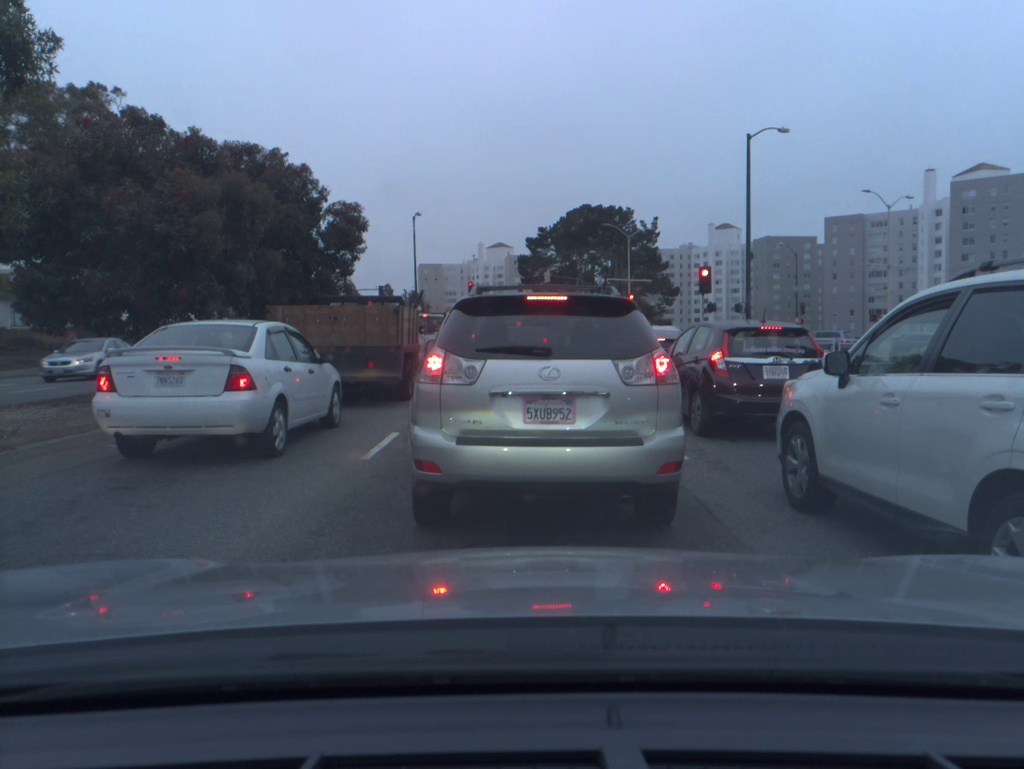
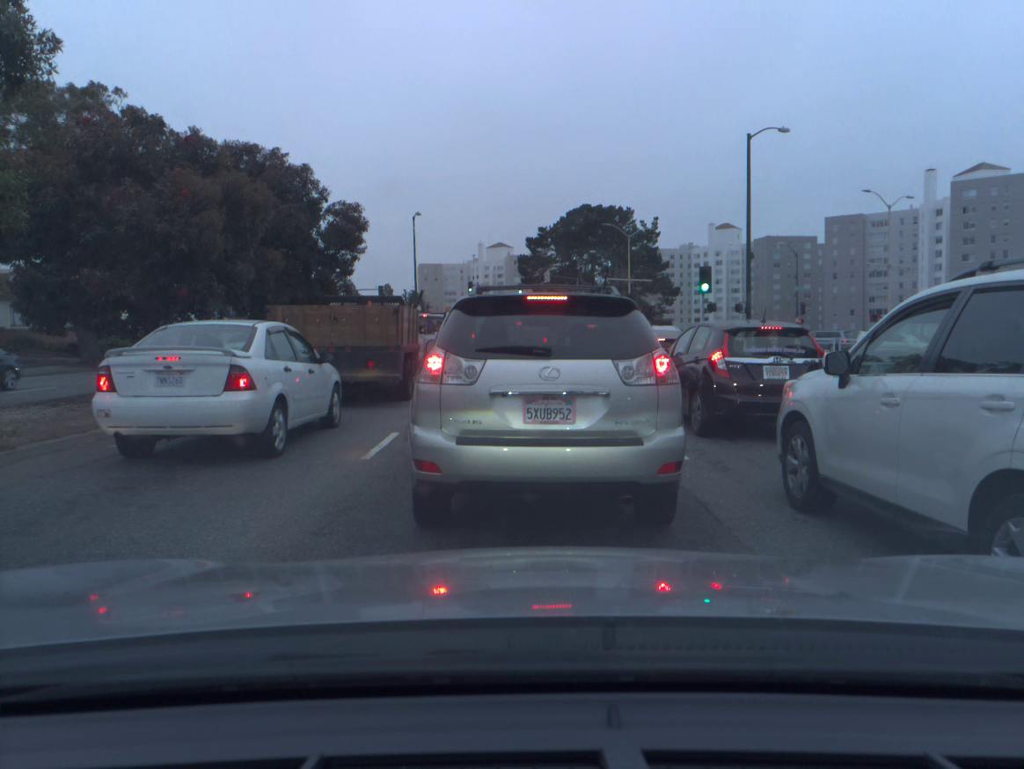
(0.0, 0.0) m; 0°
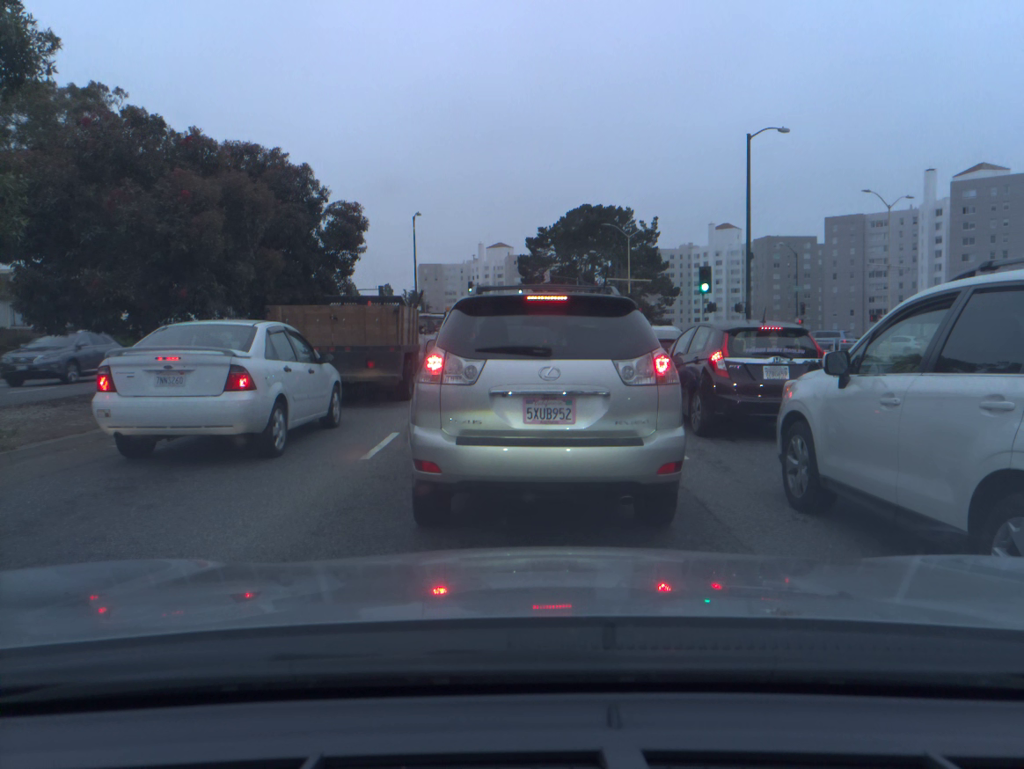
(0.0, 0.0) m; 0°
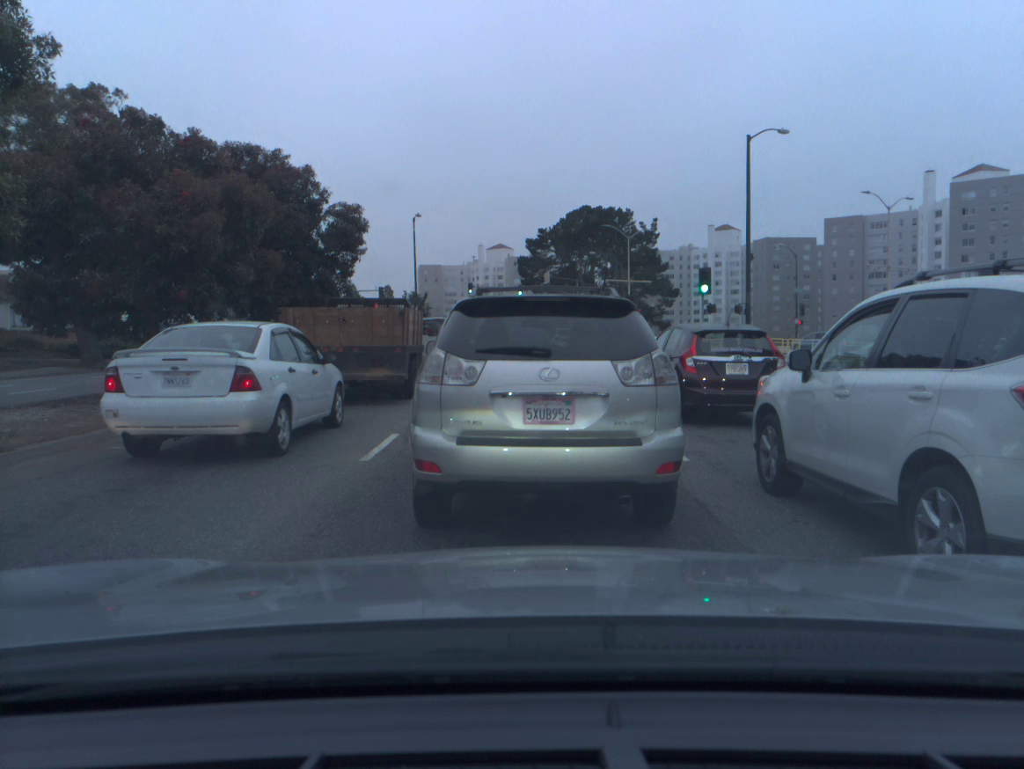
(0.0, 0.0) m; 0°
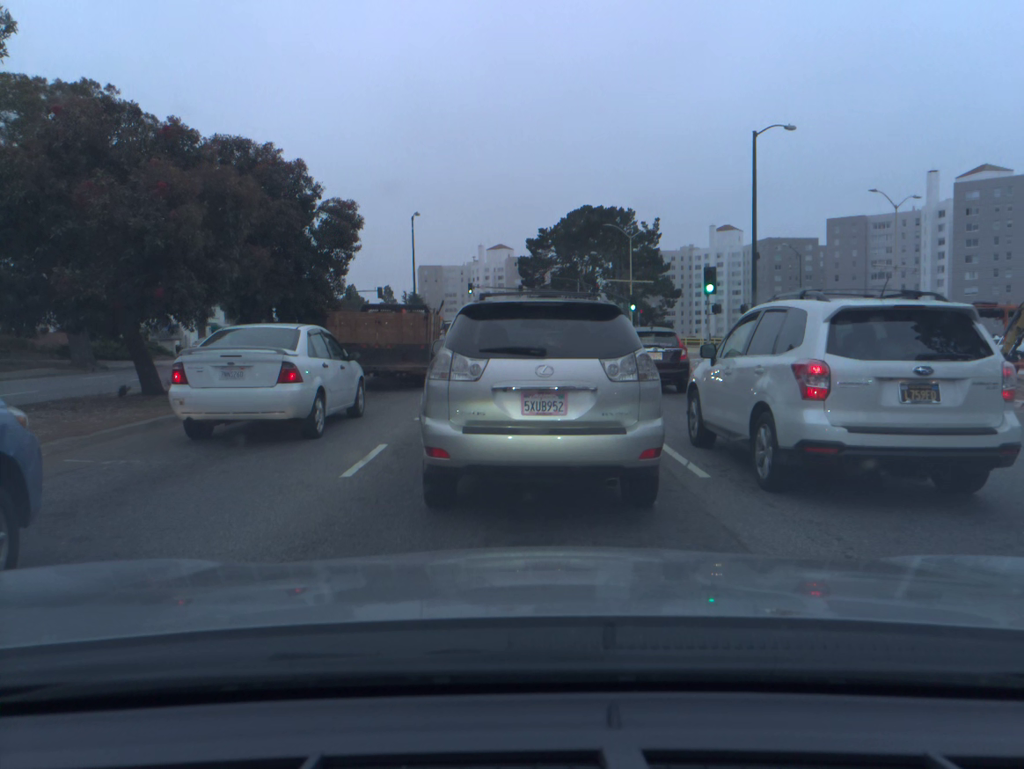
(0.0, +0.9) m; 0°
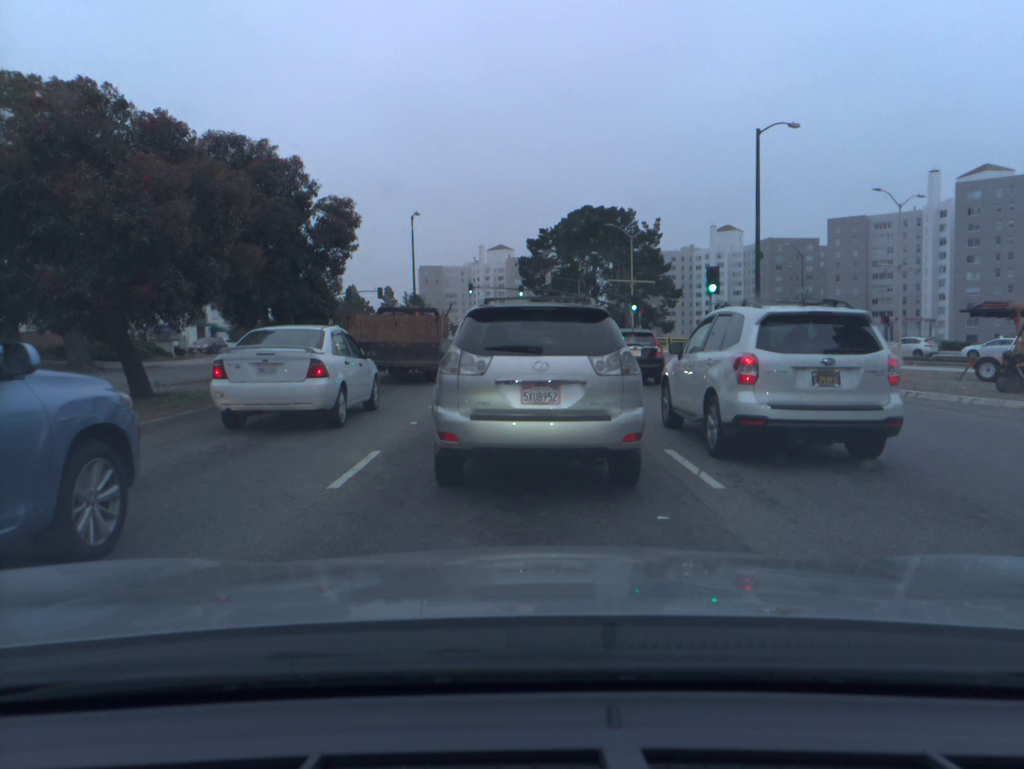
(0.0, +0.5) m; 0°
